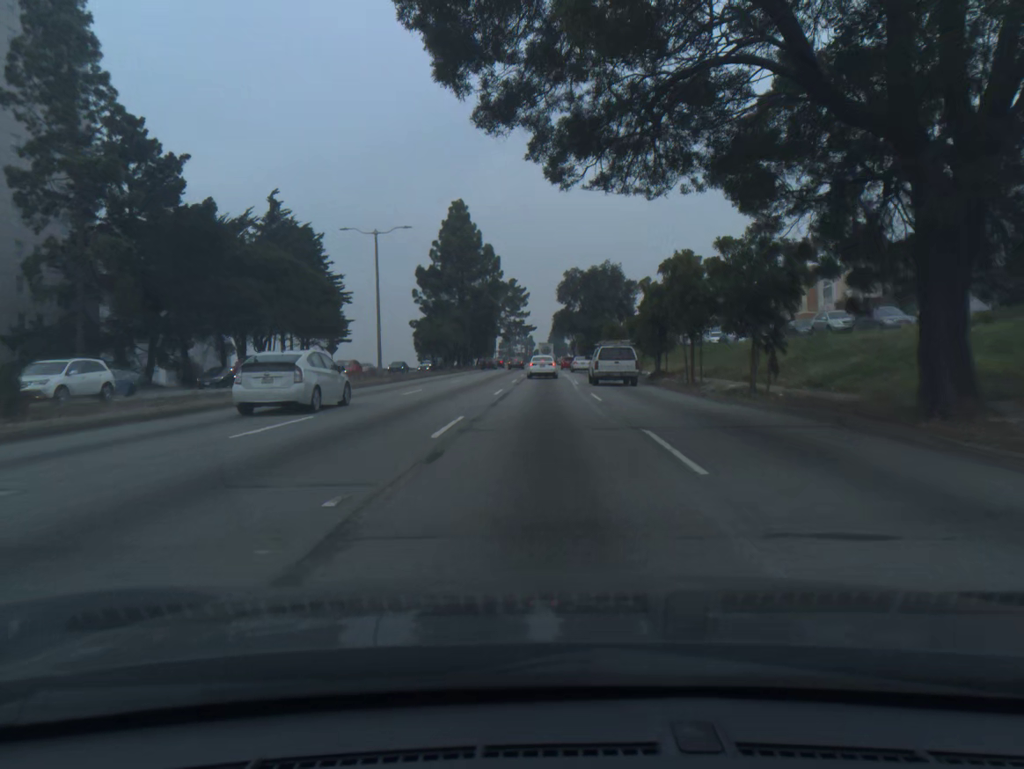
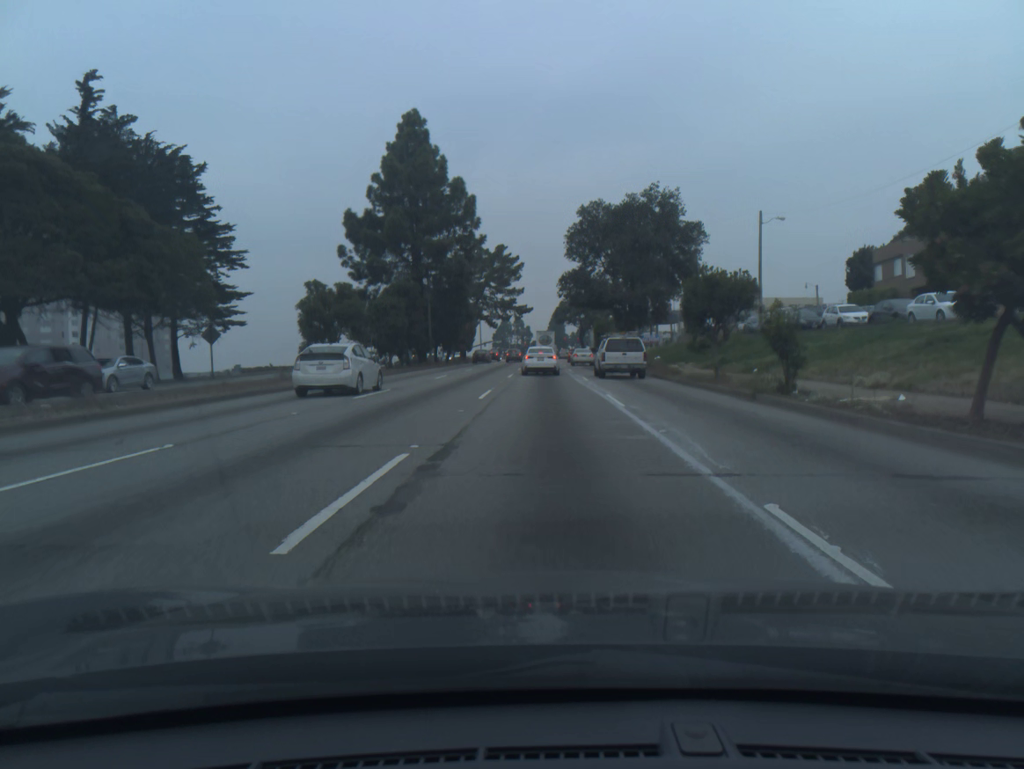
(-0.1, +35.9) m; 0°
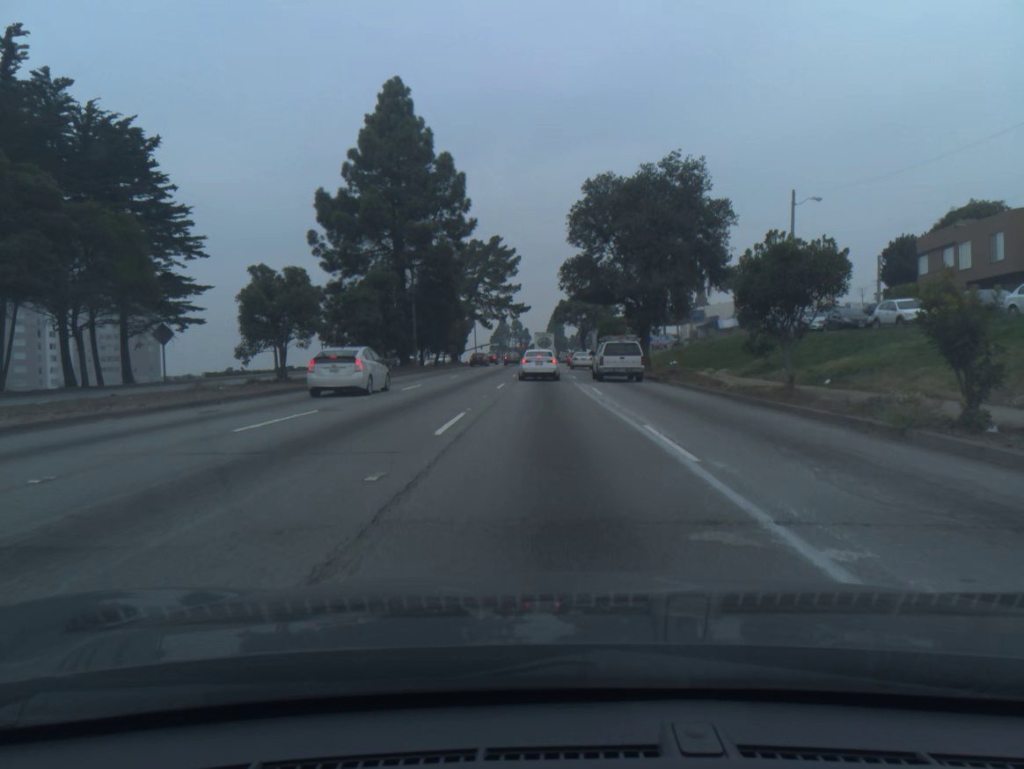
(0.0, +7.9) m; 0°
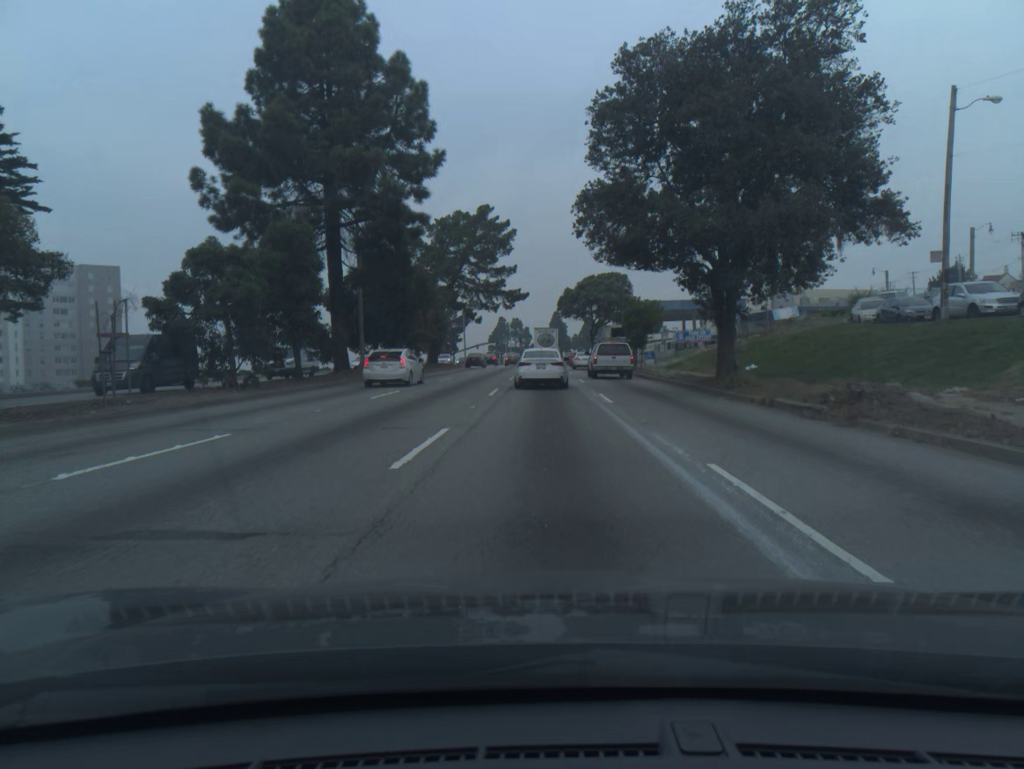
(0.0, +19.5) m; 0°
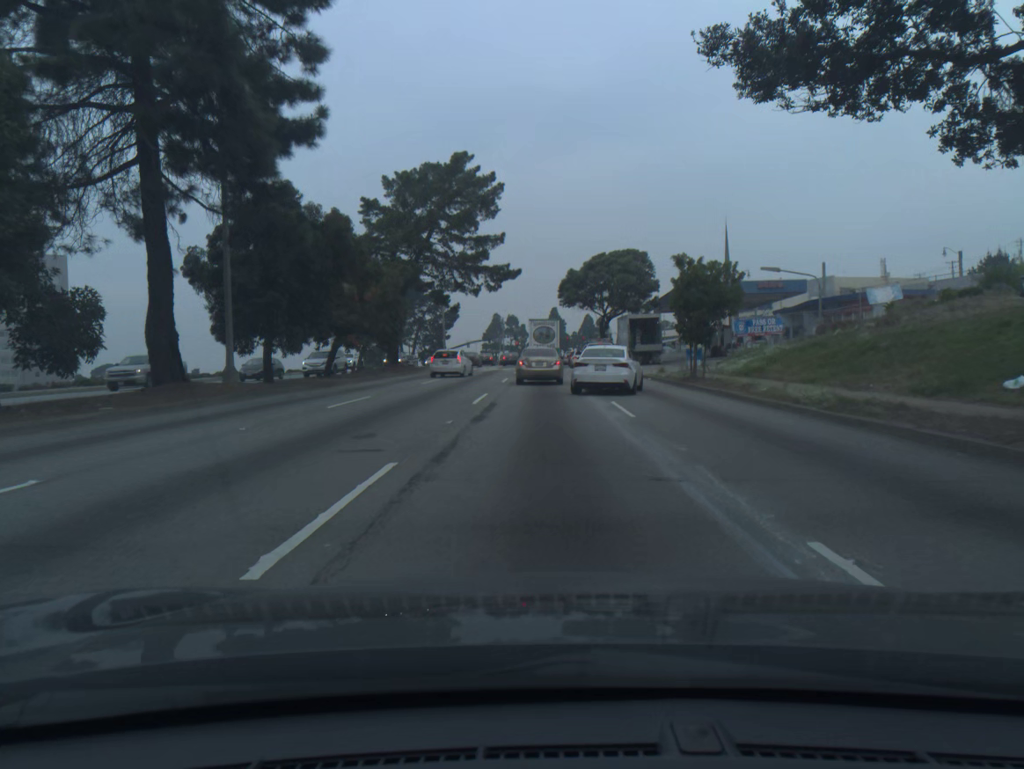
(0.0, +18.8) m; 0°
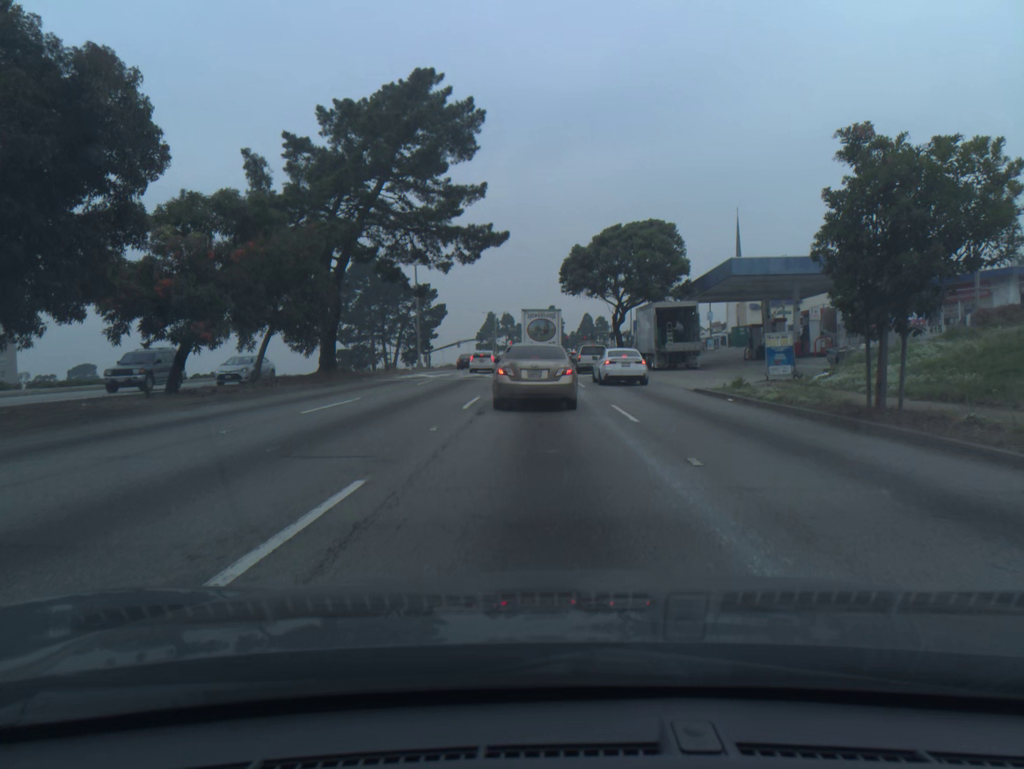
(0.0, +15.9) m; +1°
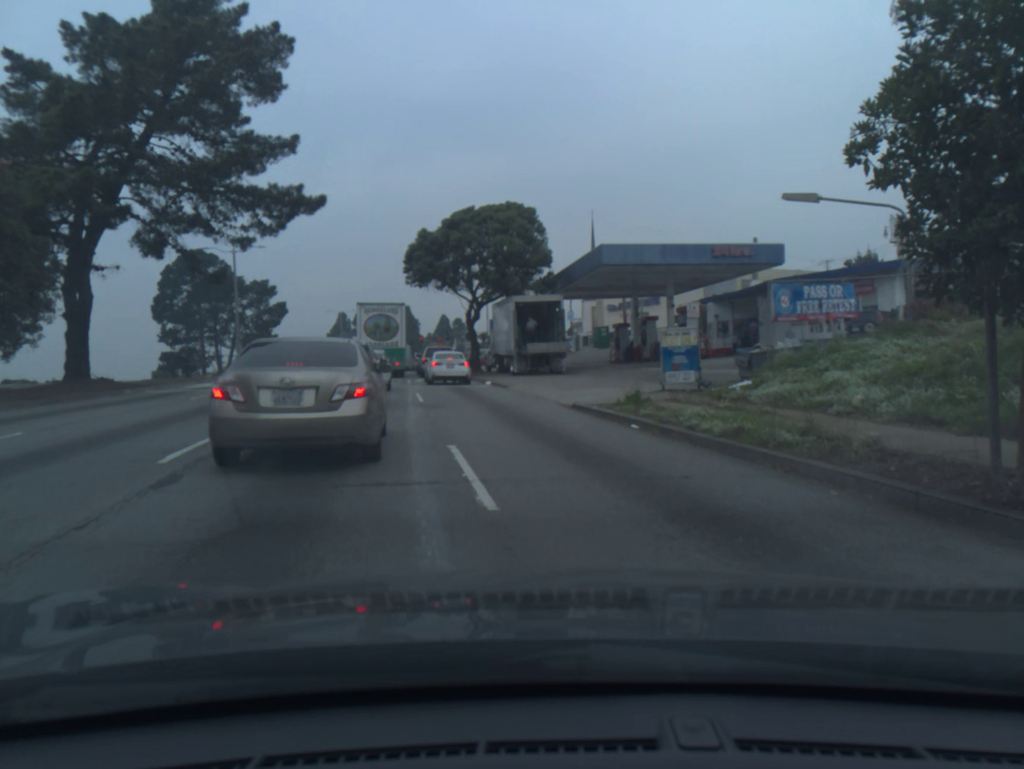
(+0.8, +7.7) m; +12°
